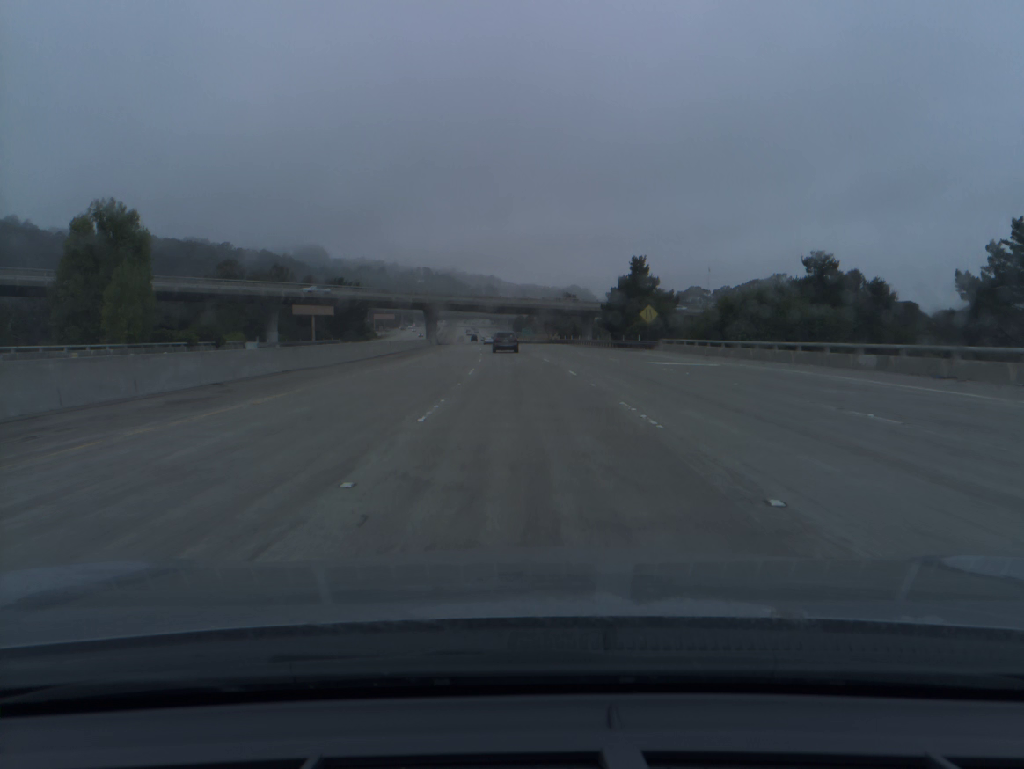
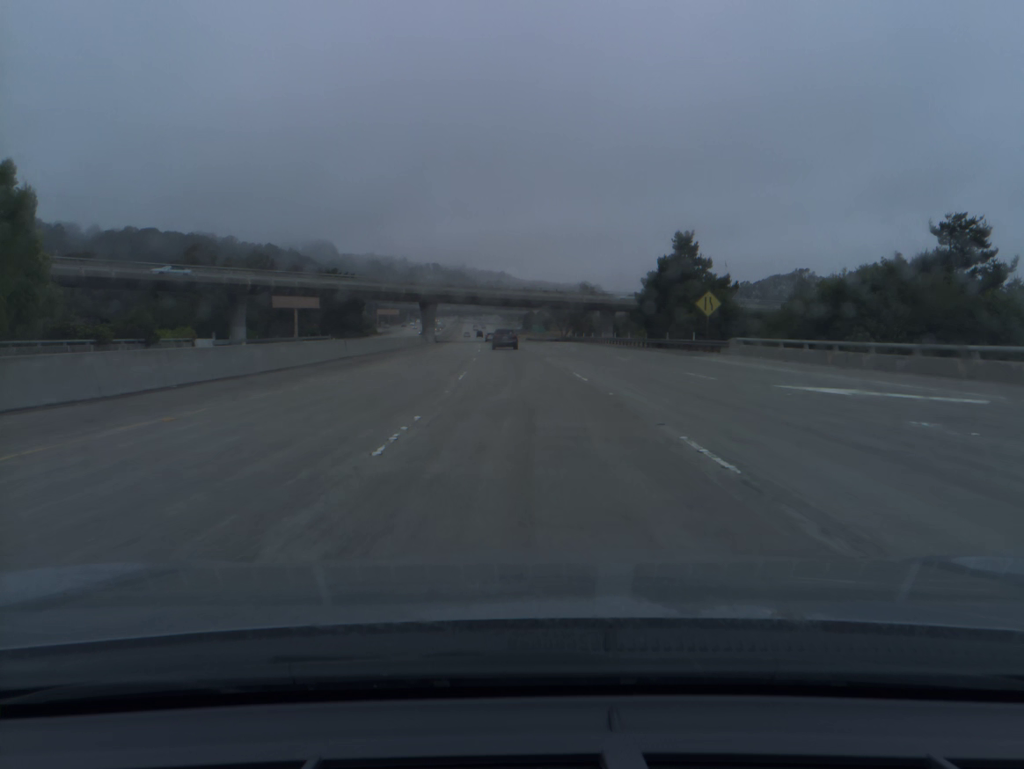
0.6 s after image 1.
(-0.1, +18.8) m; -1°
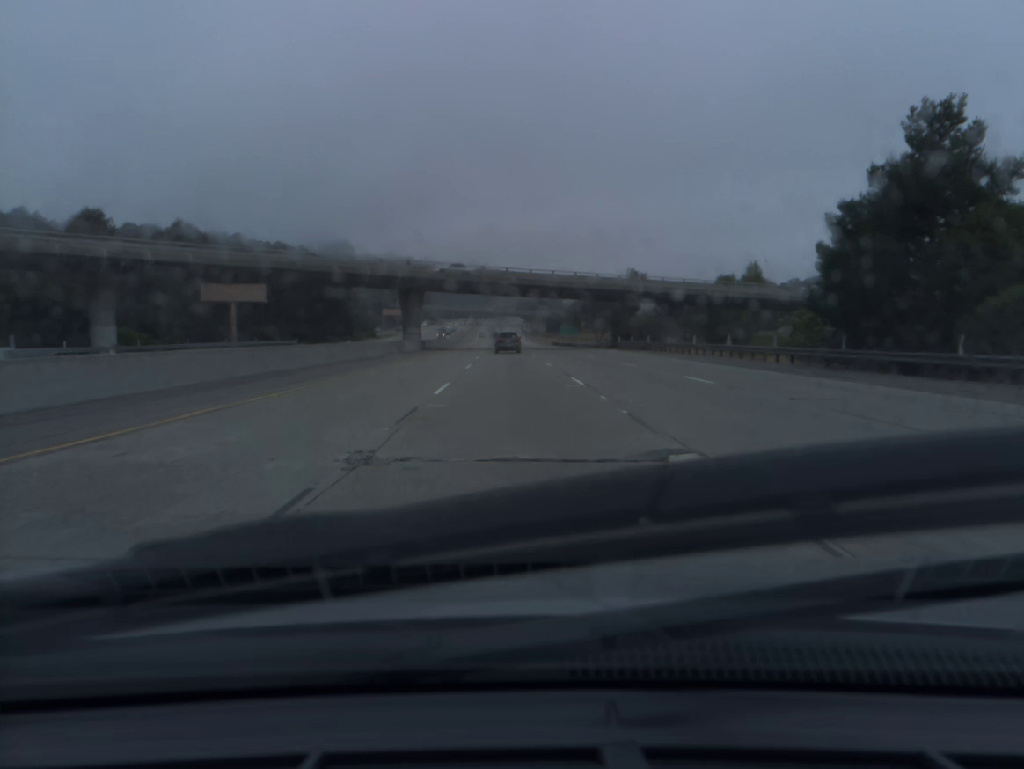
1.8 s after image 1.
(-0.5, +37.7) m; -2°
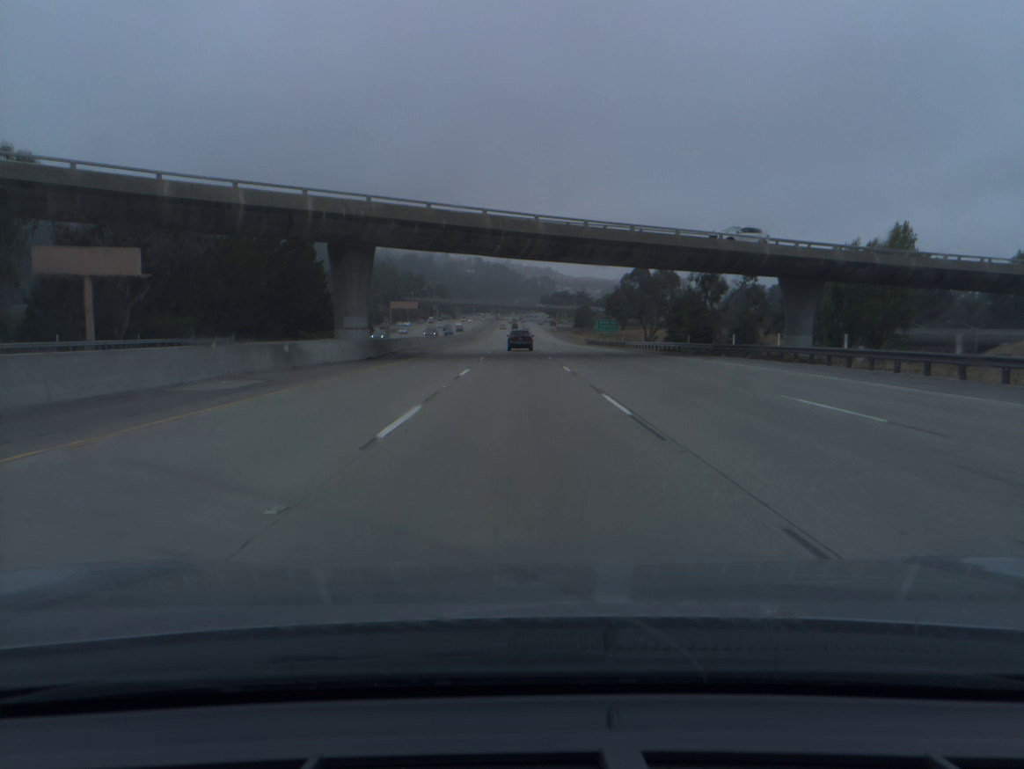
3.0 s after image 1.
(-0.6, +37.7) m; -2°
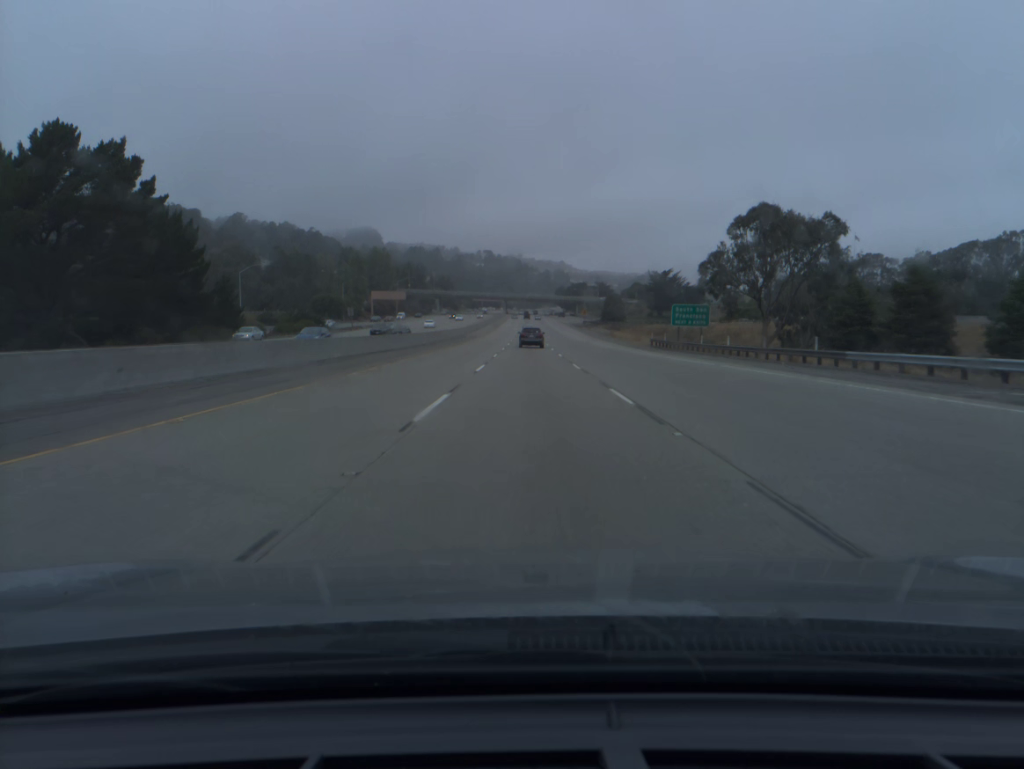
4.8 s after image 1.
(-0.6, +56.5) m; -1°
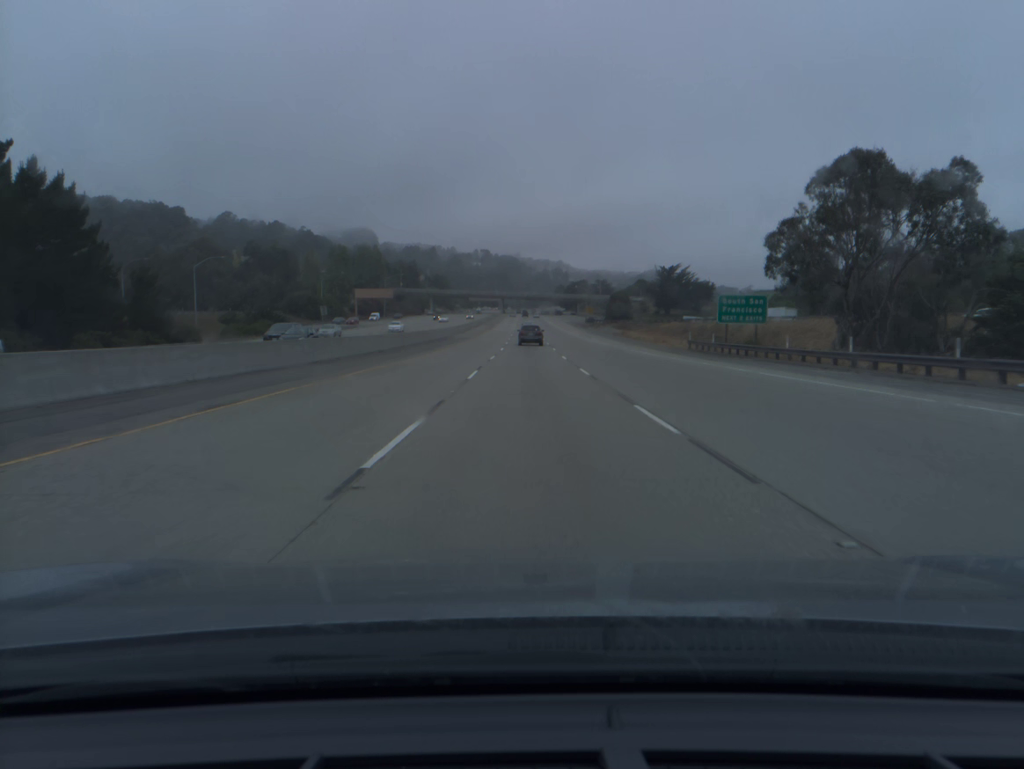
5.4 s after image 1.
(0.0, +18.9) m; 0°
